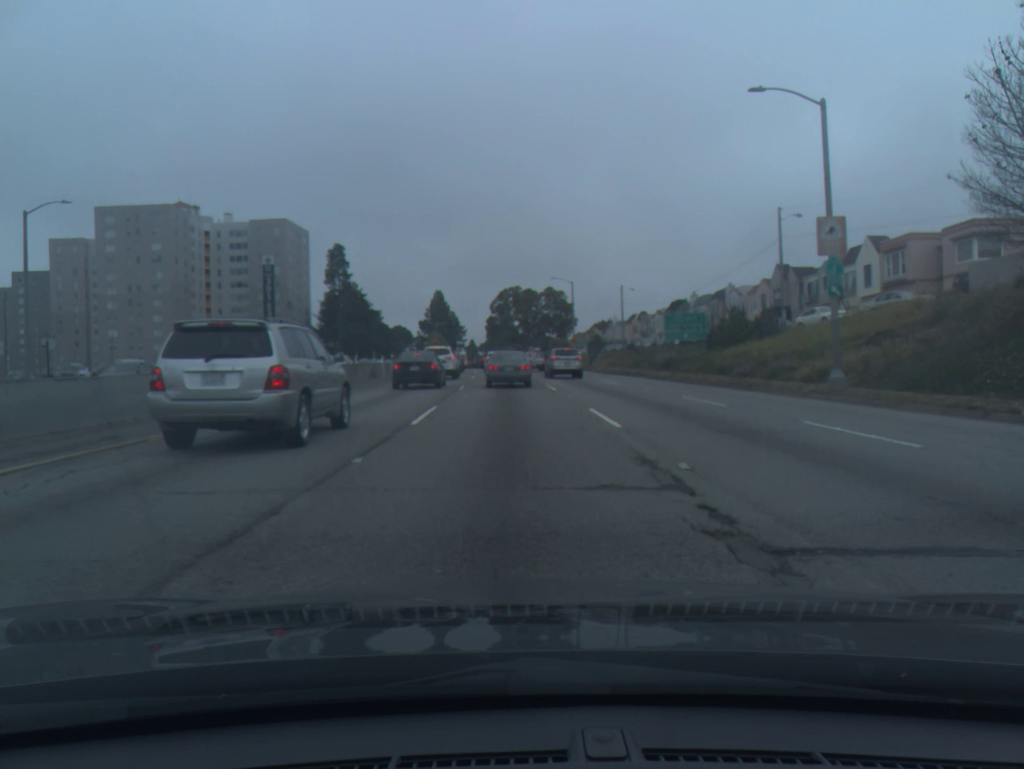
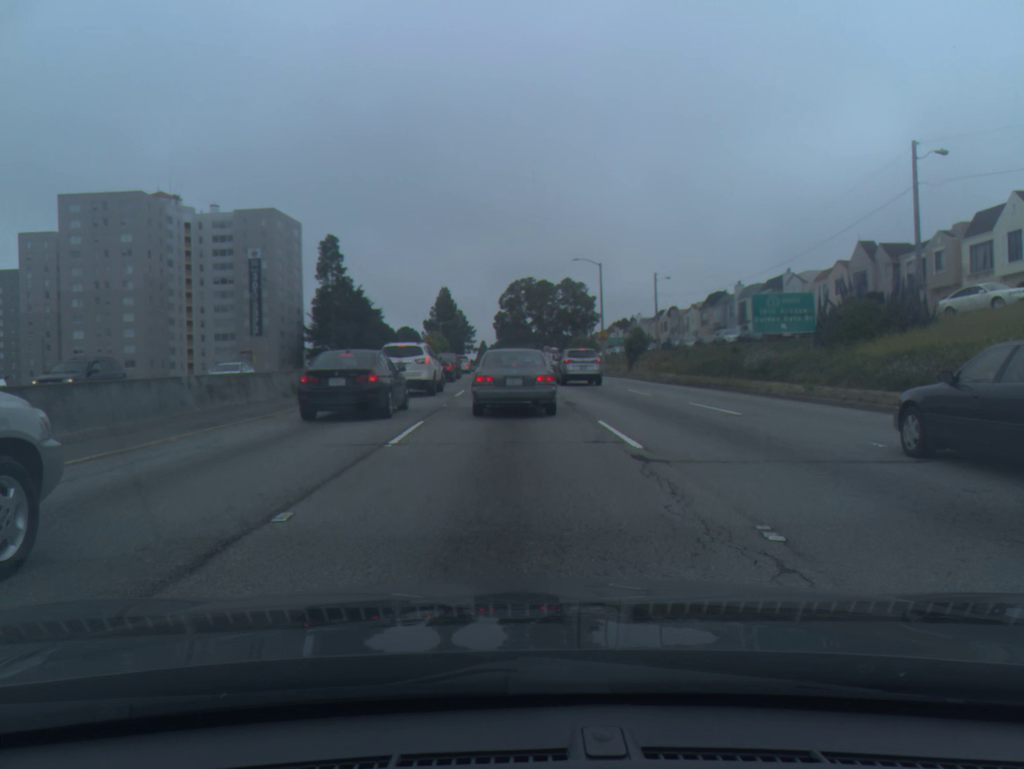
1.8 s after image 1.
(-0.1, +18.1) m; -1°
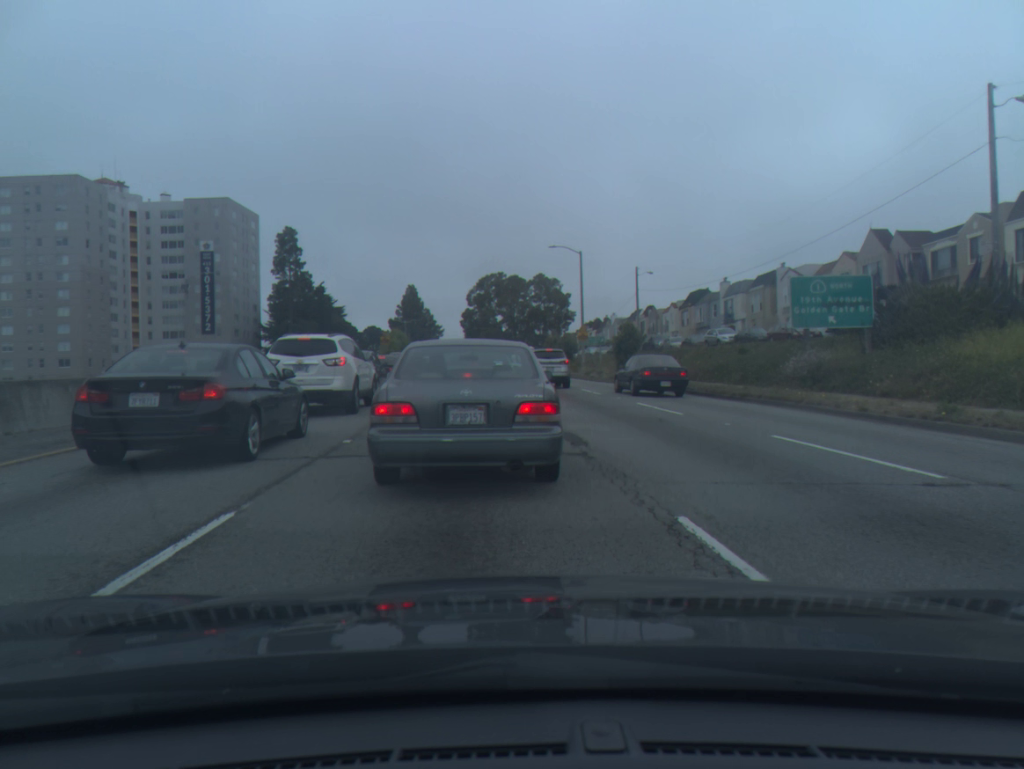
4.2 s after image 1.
(+0.1, +9.5) m; +9°
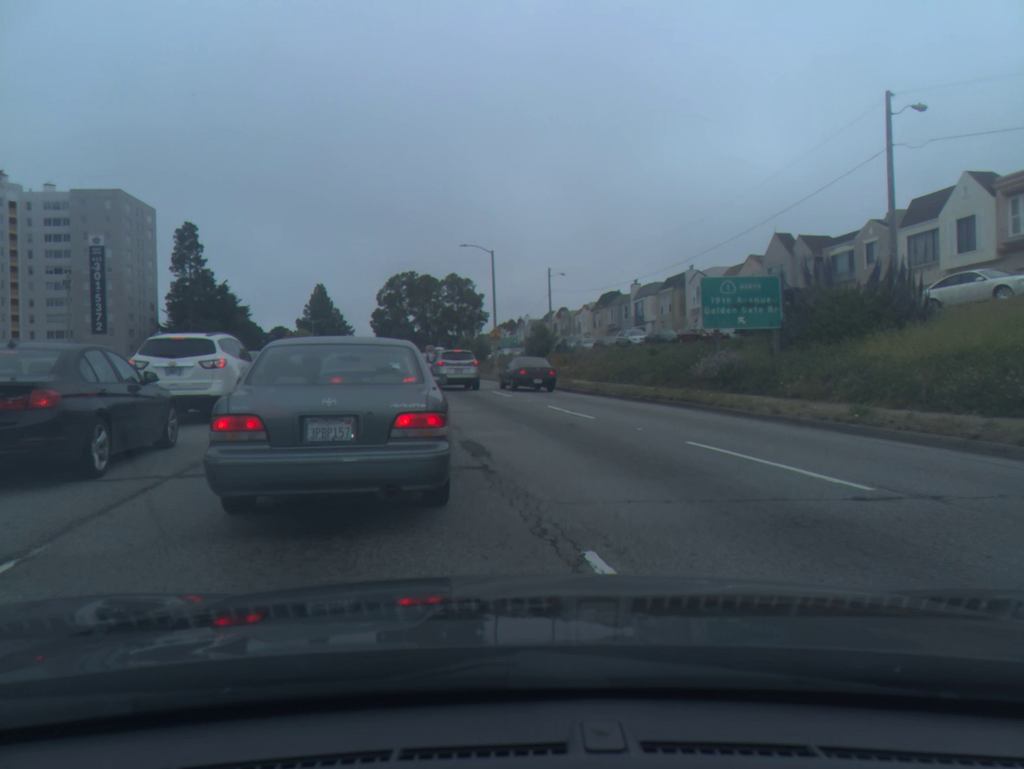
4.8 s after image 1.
(+0.1, +1.1) m; +11°
